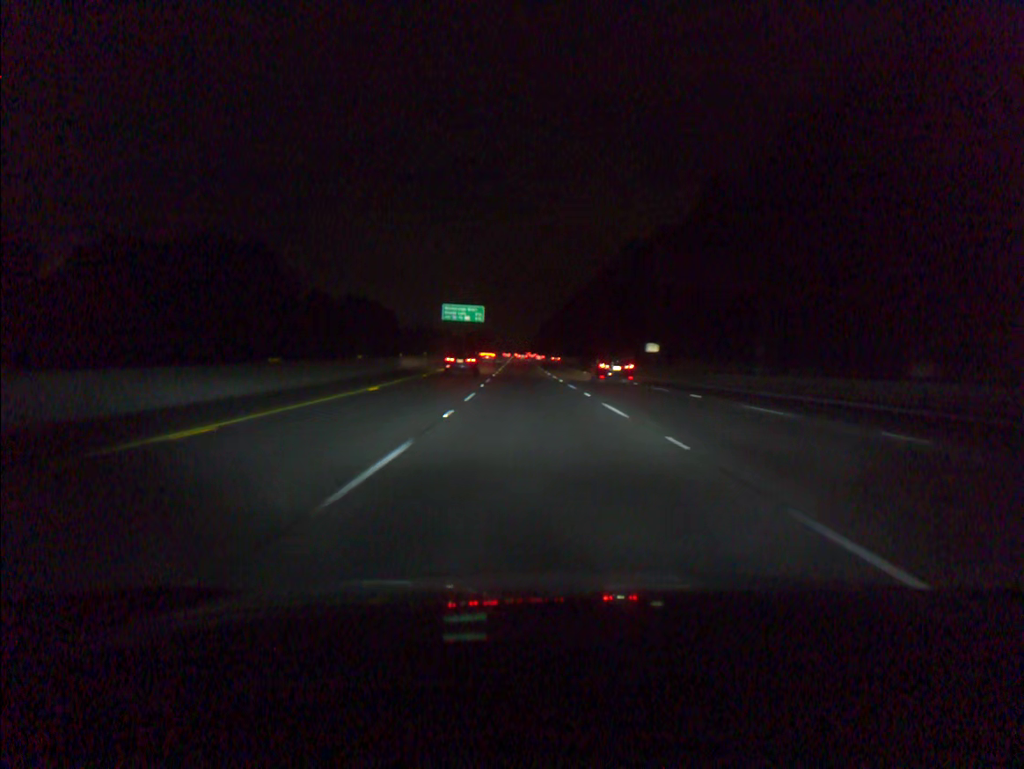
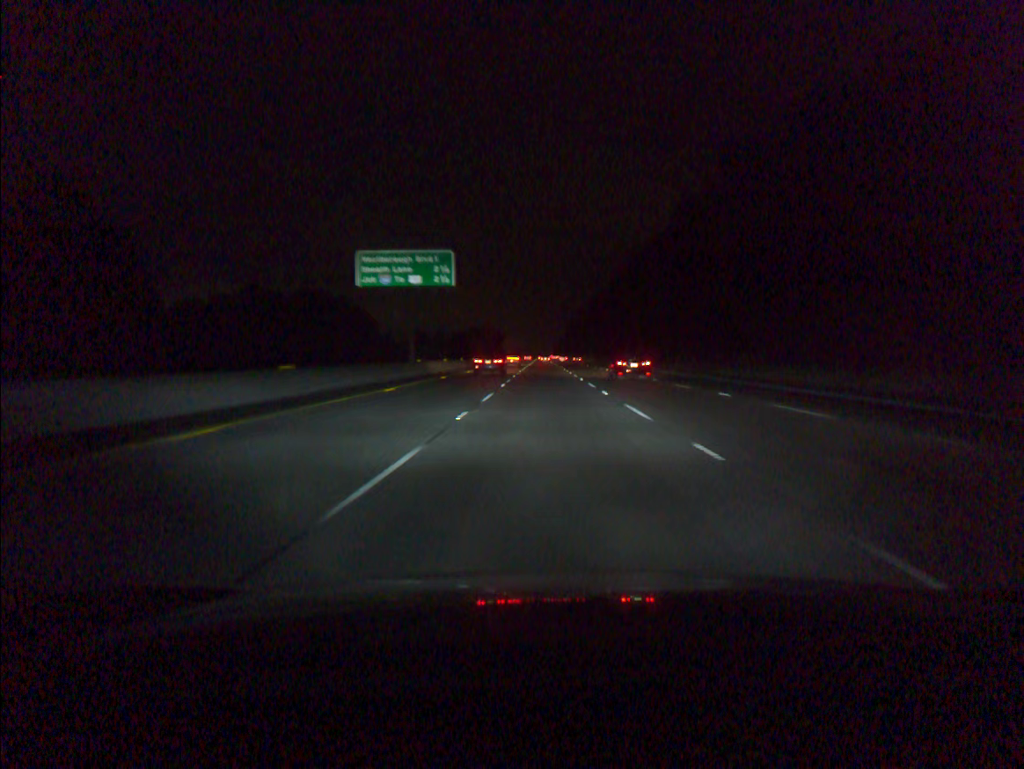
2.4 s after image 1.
(-2.0, +73.5) m; -2°
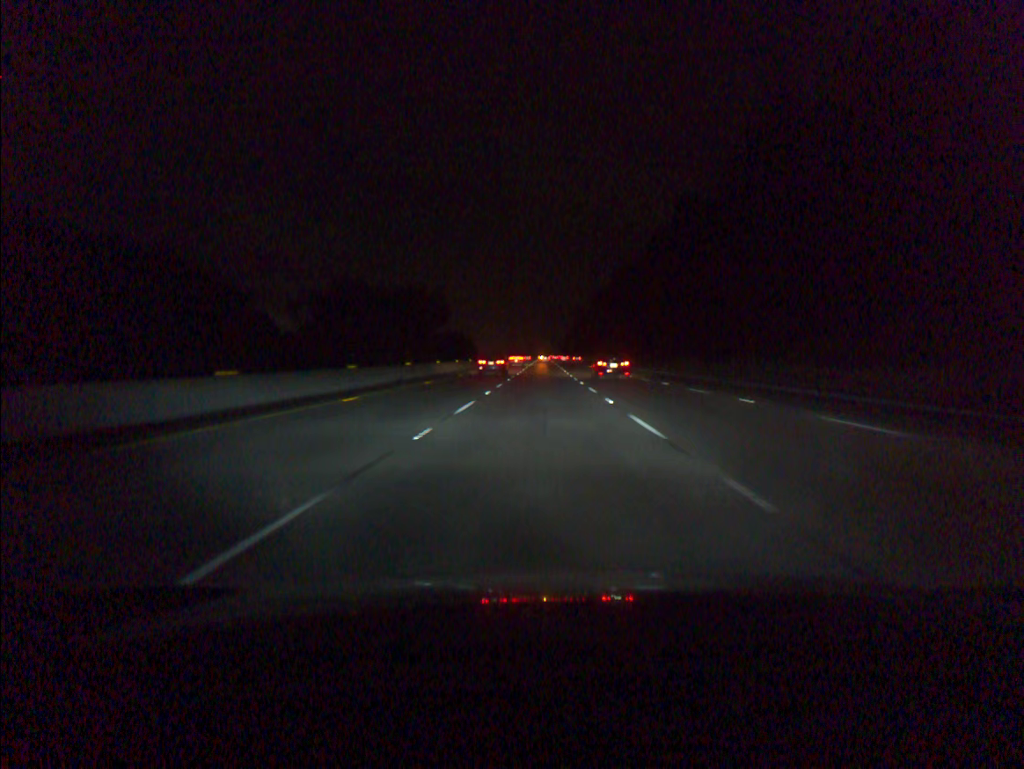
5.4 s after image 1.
(+0.2, +91.7) m; 0°
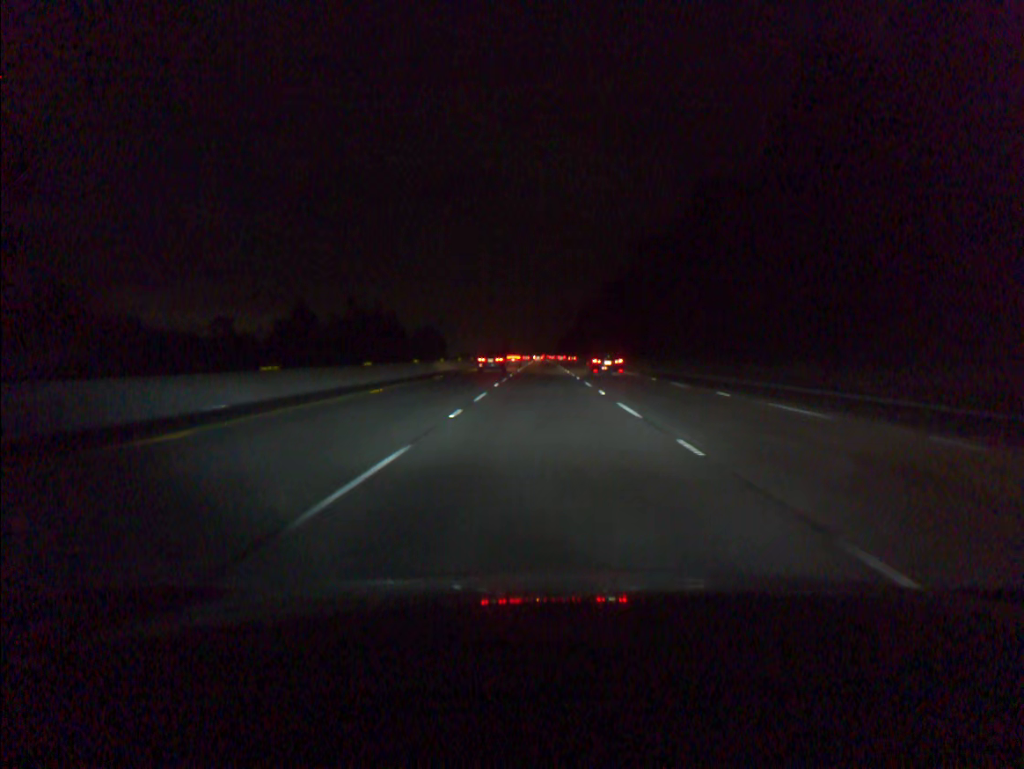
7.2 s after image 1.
(+0.1, +54.9) m; 0°
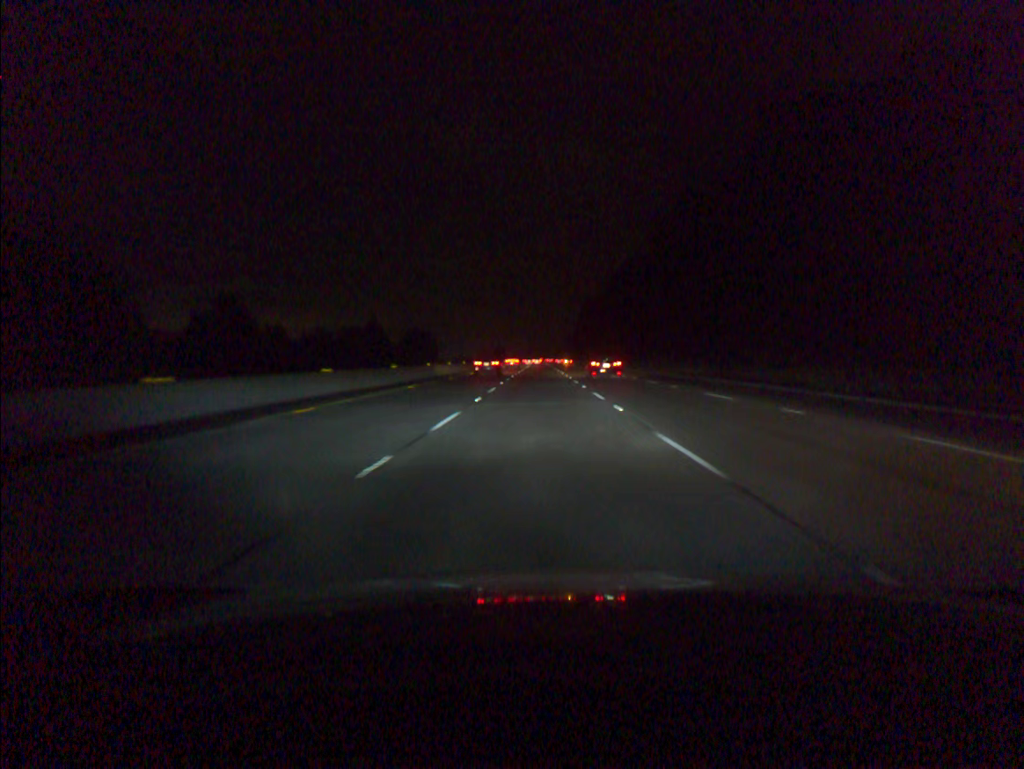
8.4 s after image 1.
(+0.1, +36.6) m; 0°
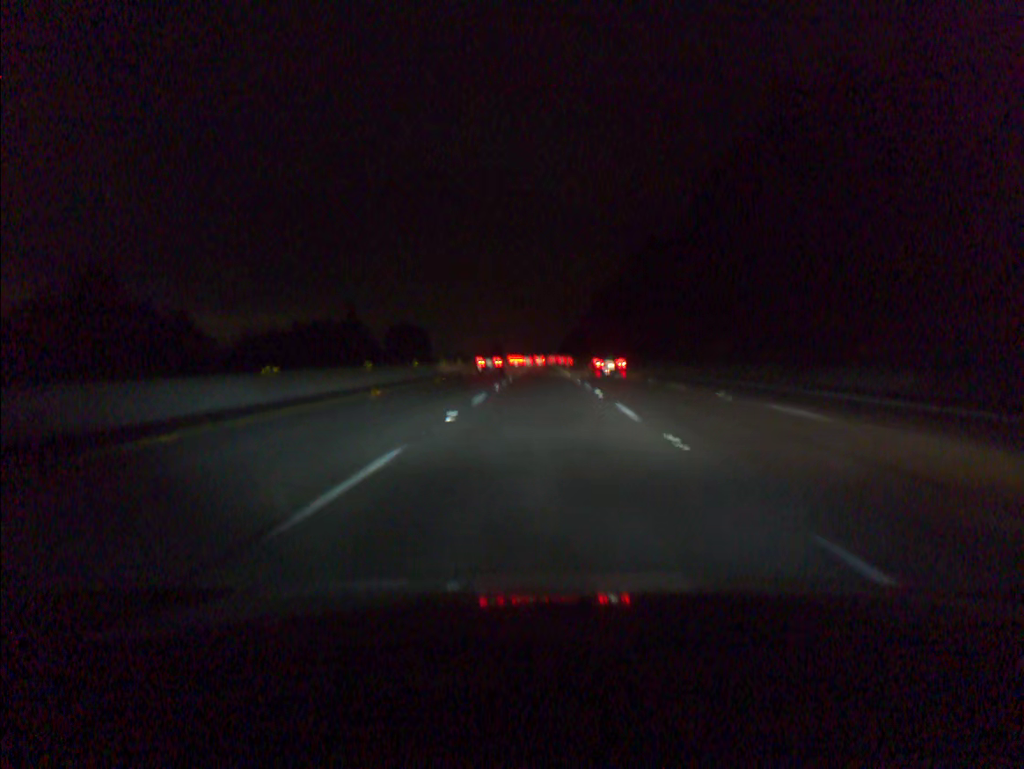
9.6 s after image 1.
(-0.1, +36.5) m; 0°
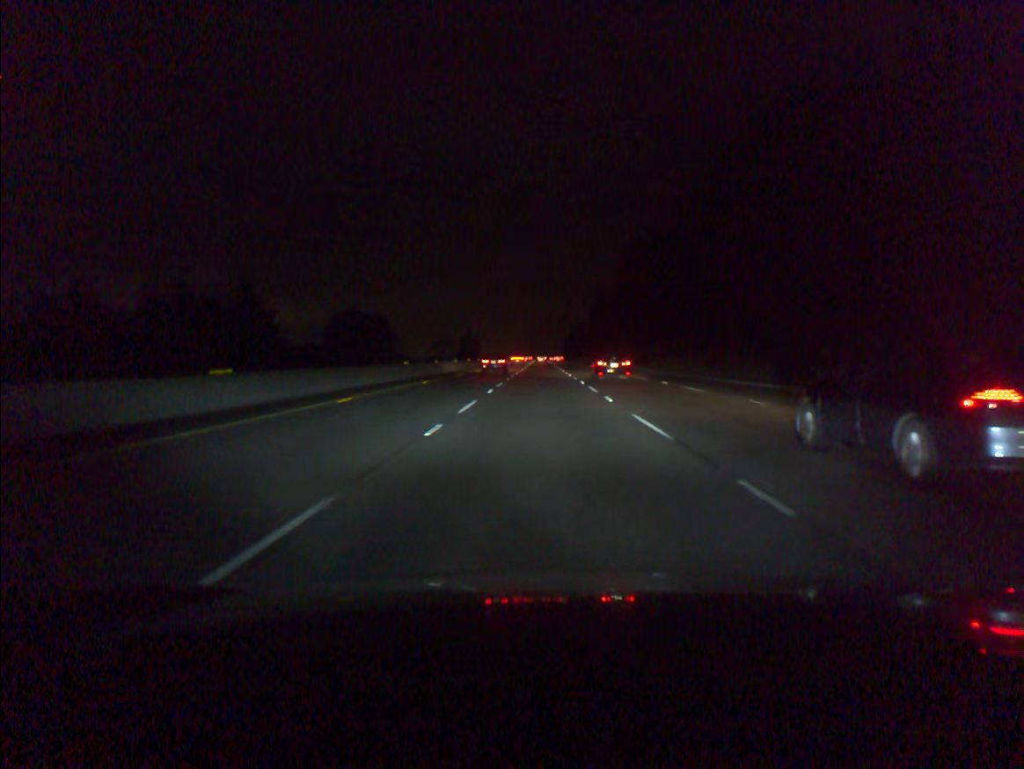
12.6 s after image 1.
(0.0, +91.5) m; 0°
